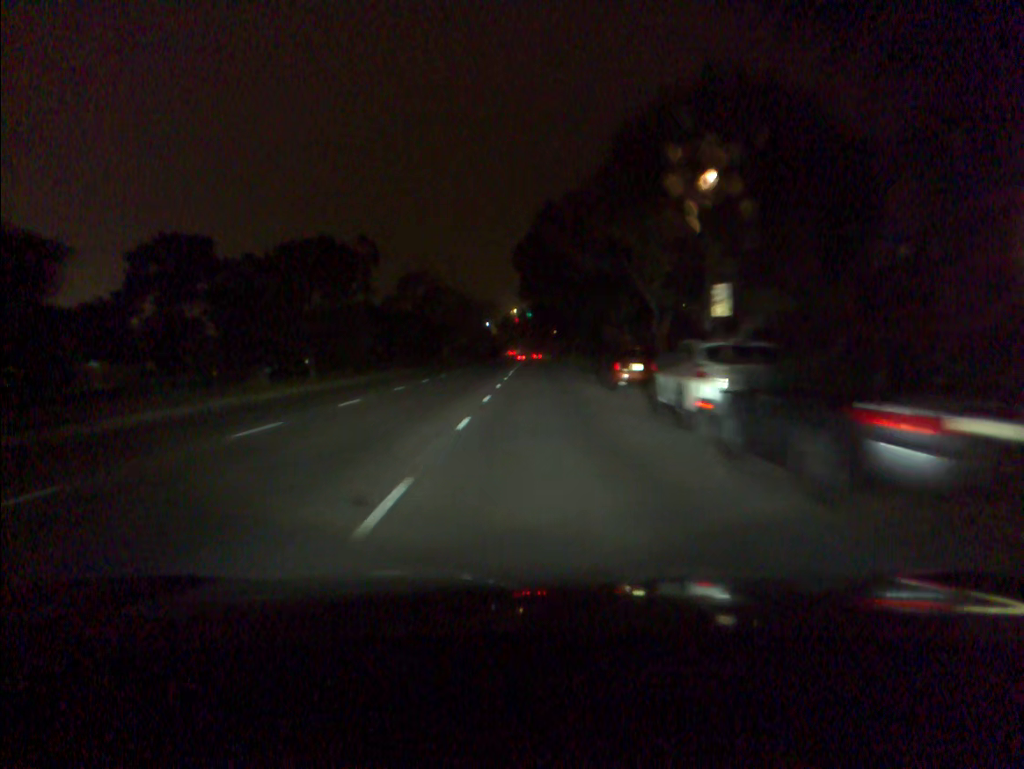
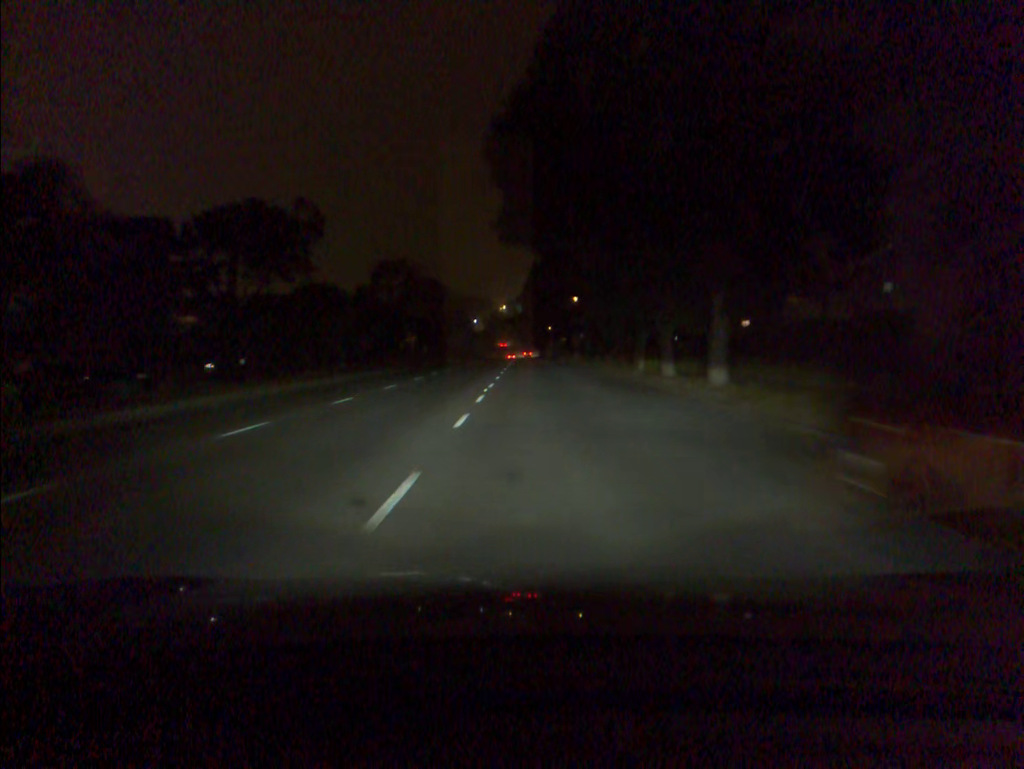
(+0.2, +22.1) m; +1°
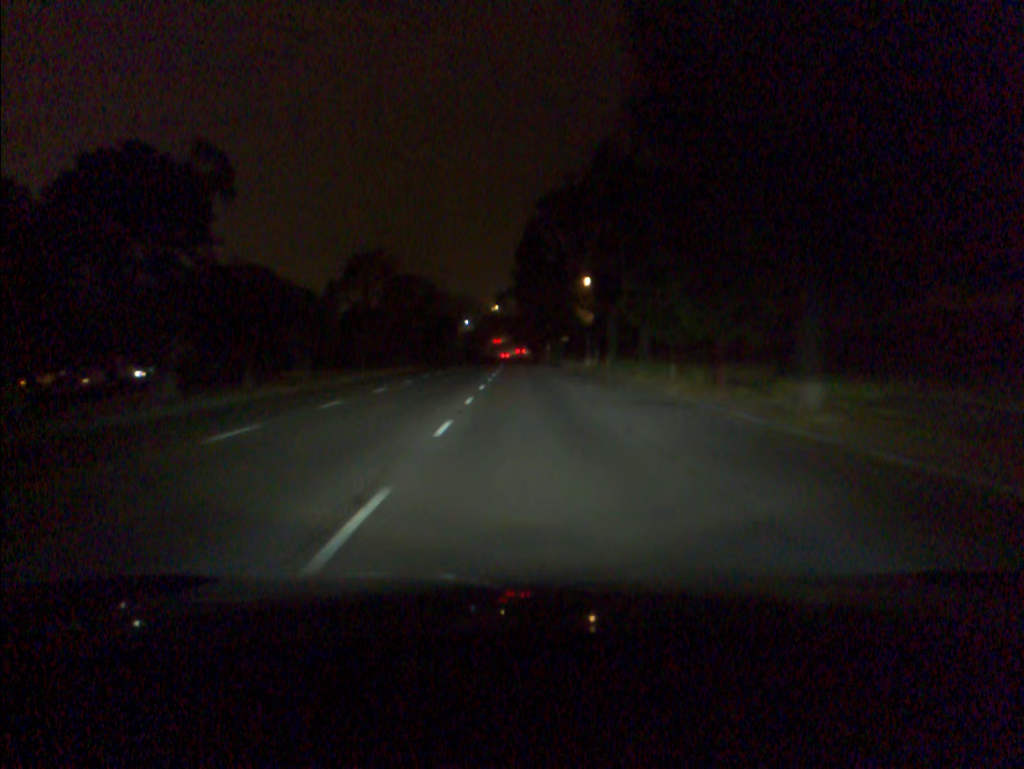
(+0.1, +22.0) m; 0°
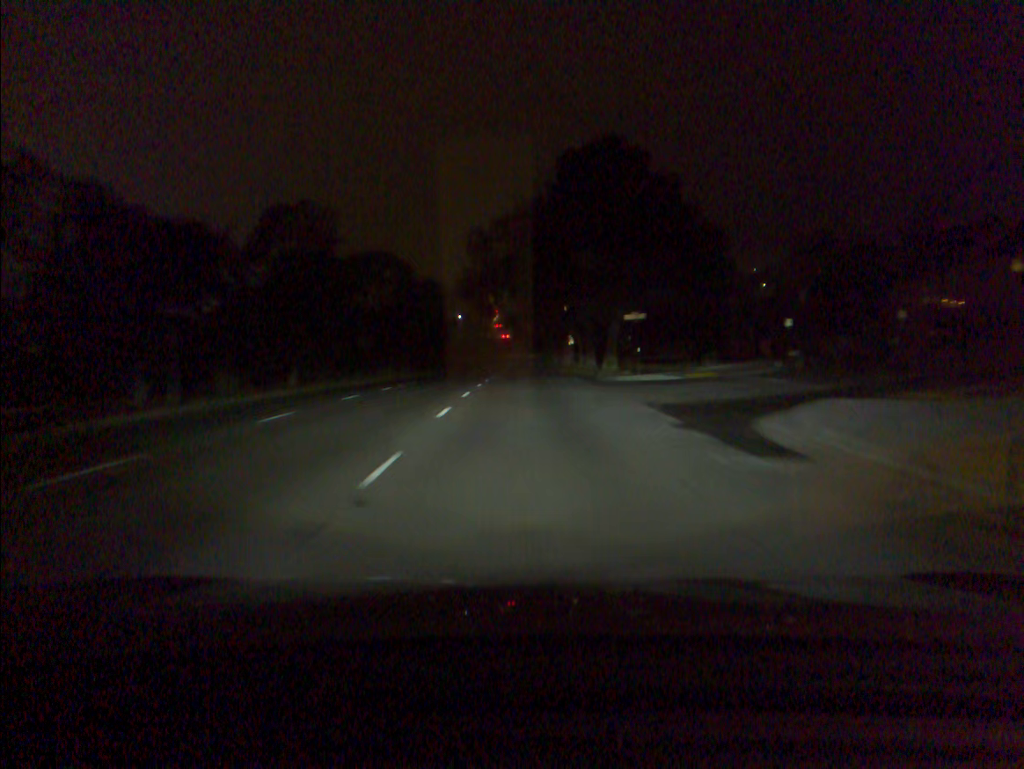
(-0.1, +55.0) m; 0°
